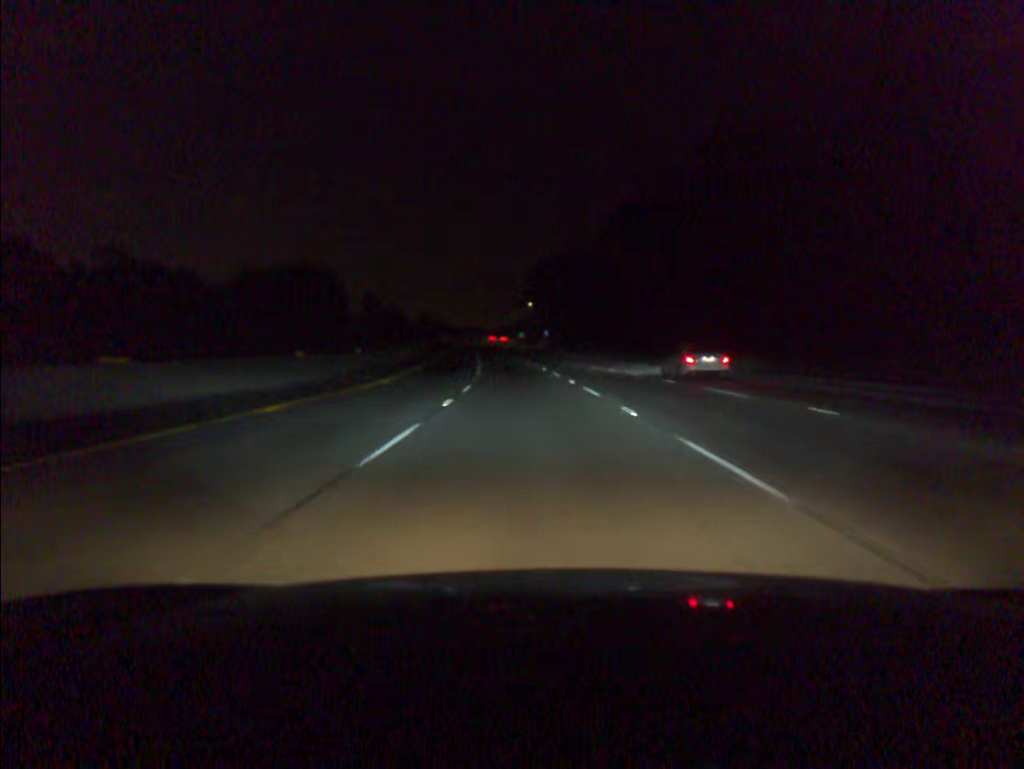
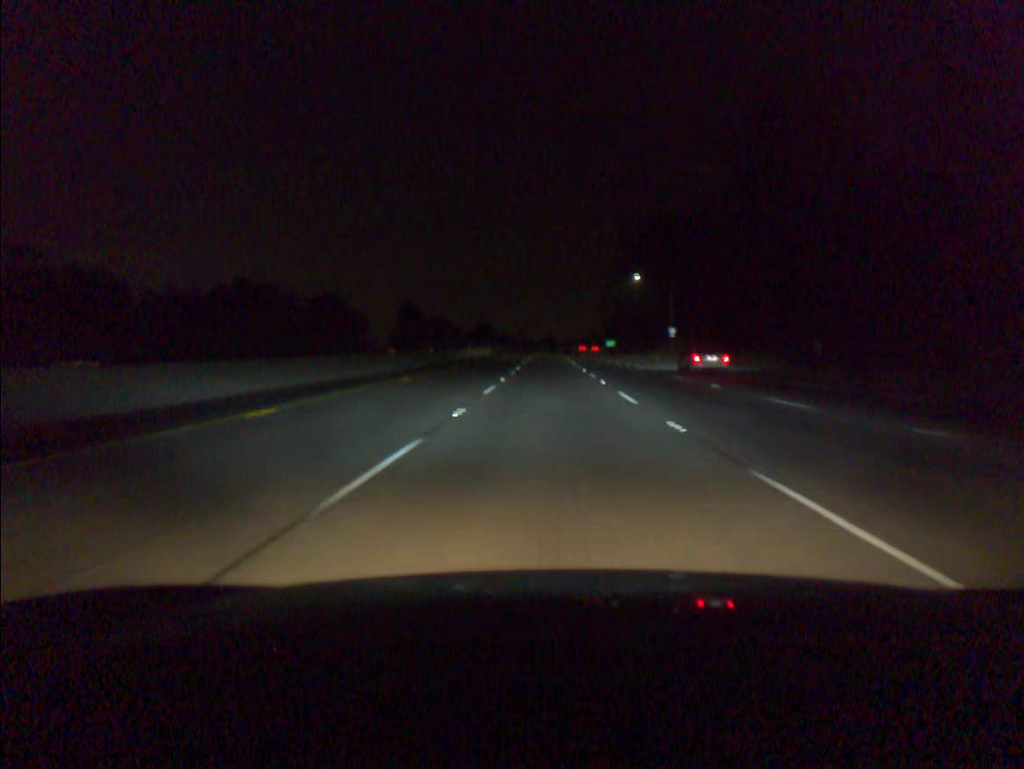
(-5.6, +90.0) m; -5°
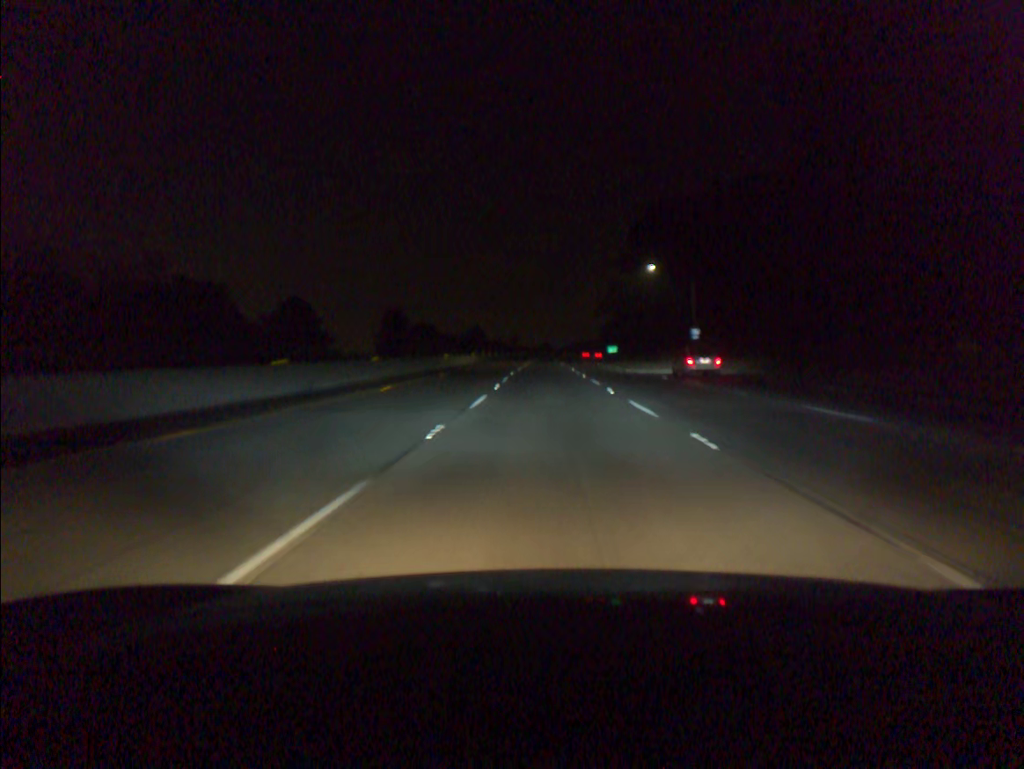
(0.0, +18.0) m; 0°
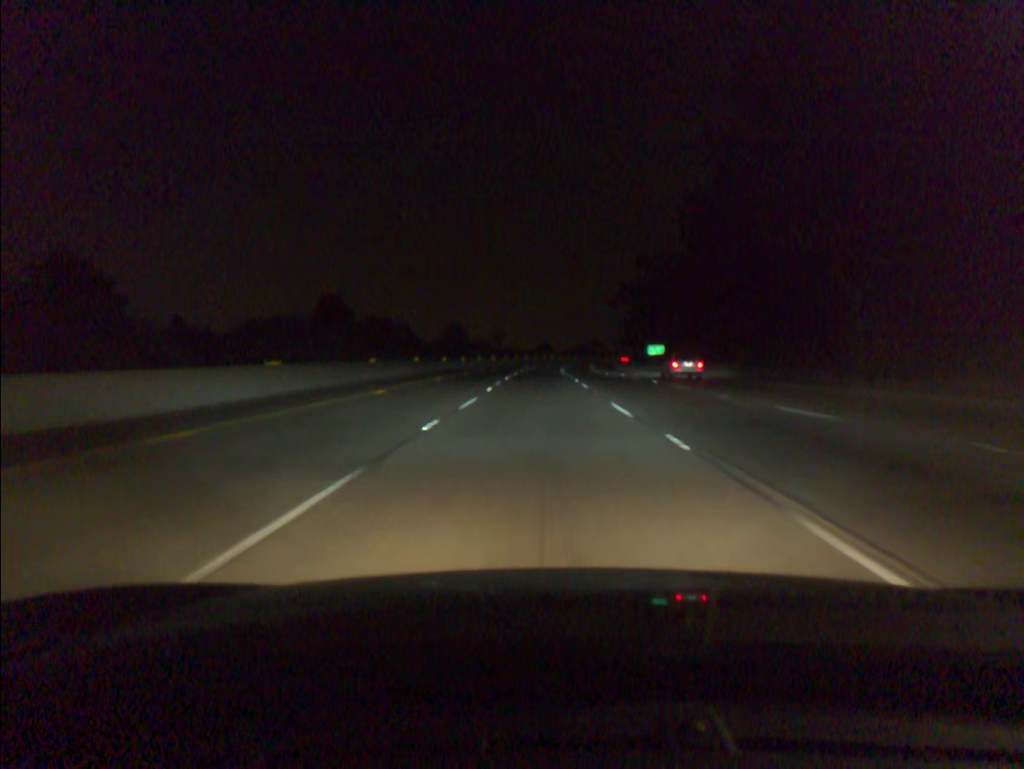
(+0.2, +72.1) m; 0°
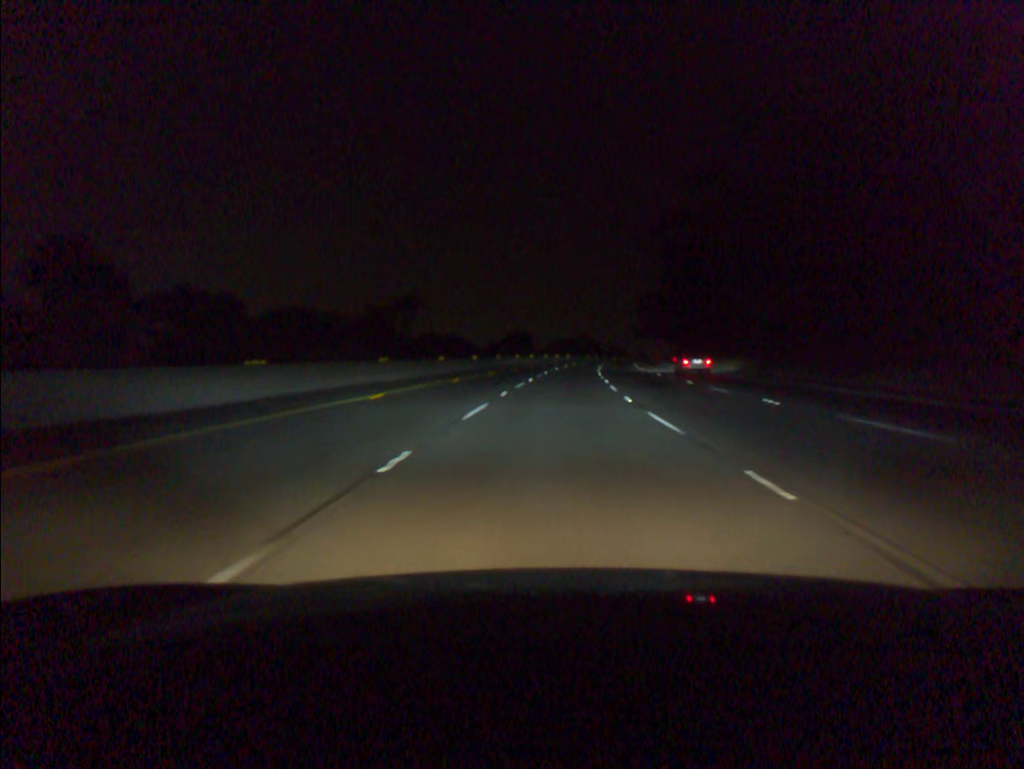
(+0.4, +91.0) m; +2°
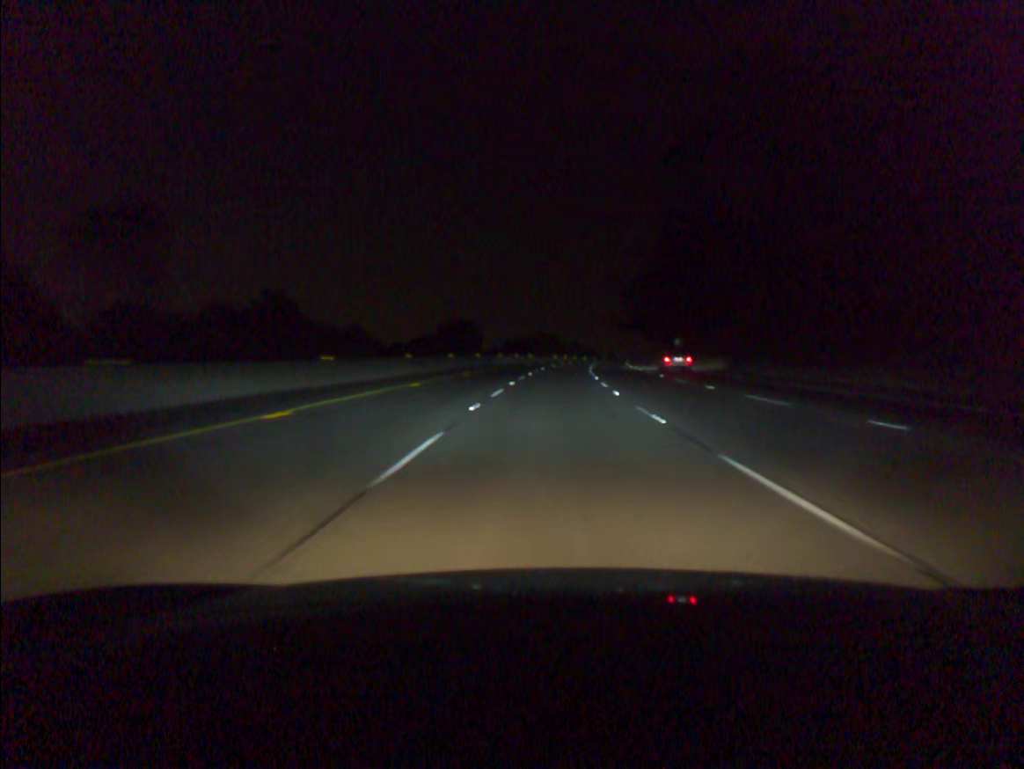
(+0.9, +36.5) m; +3°
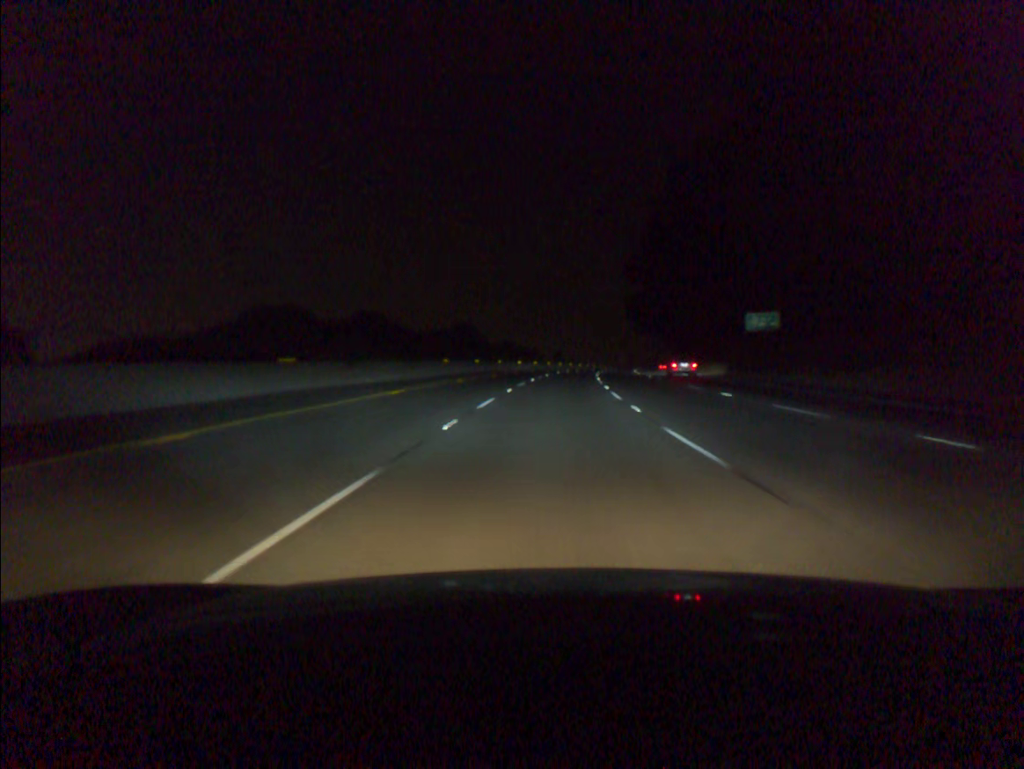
(+4.4, +91.0) m; +5°
